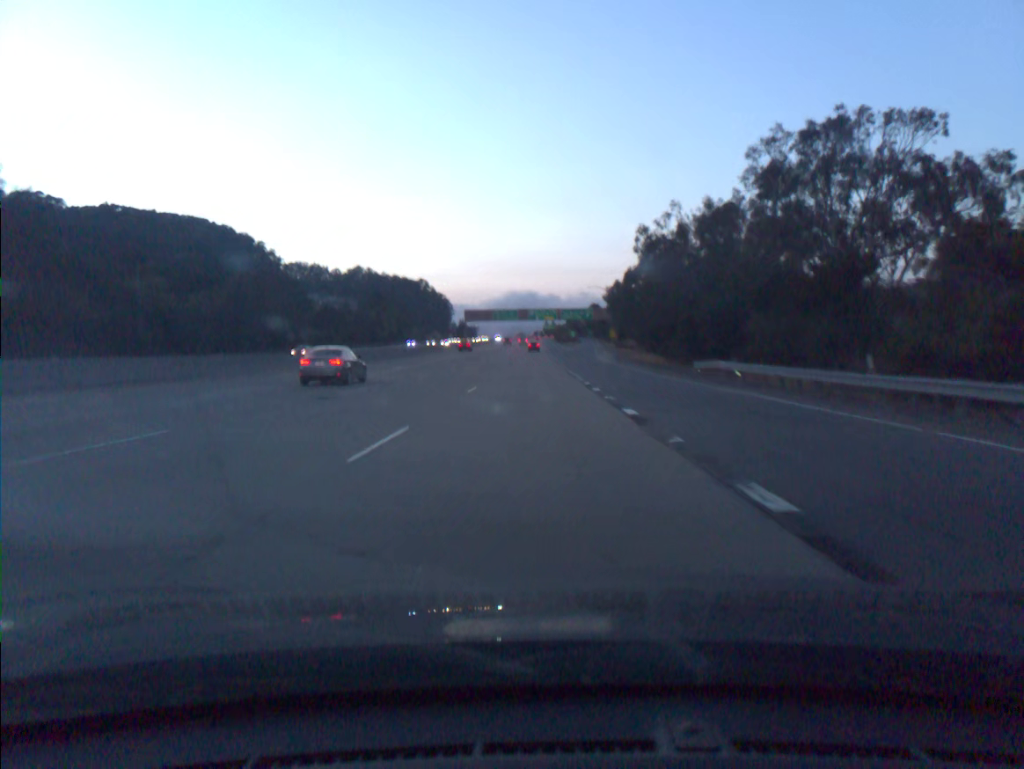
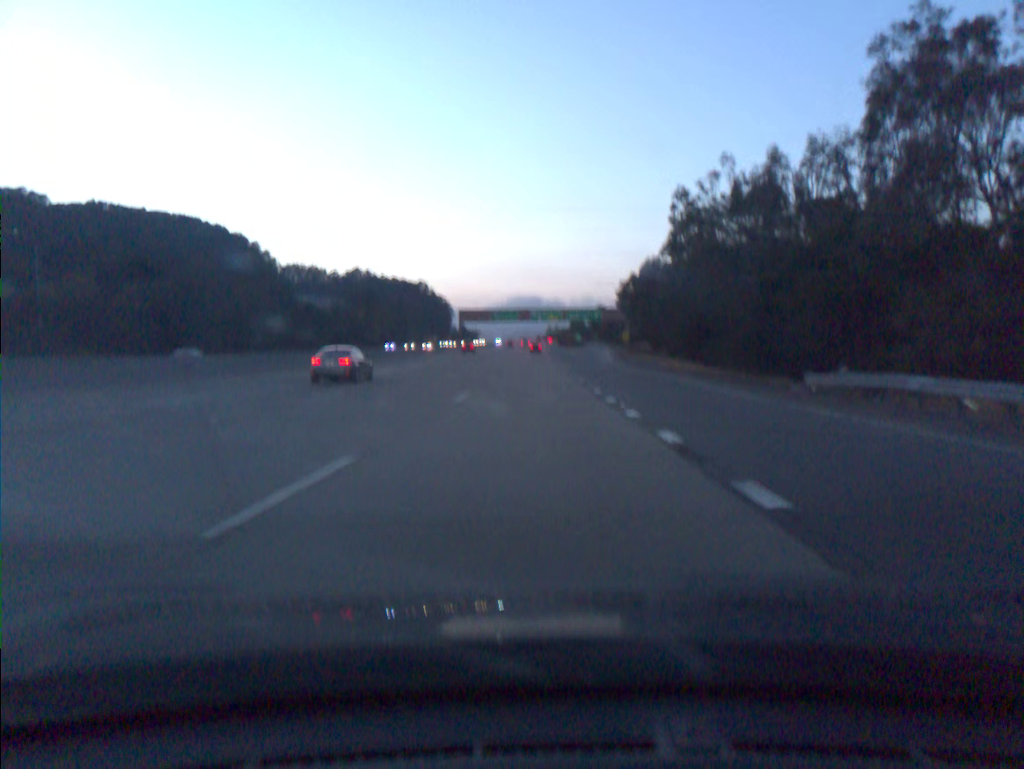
(0.0, +18.2) m; 0°
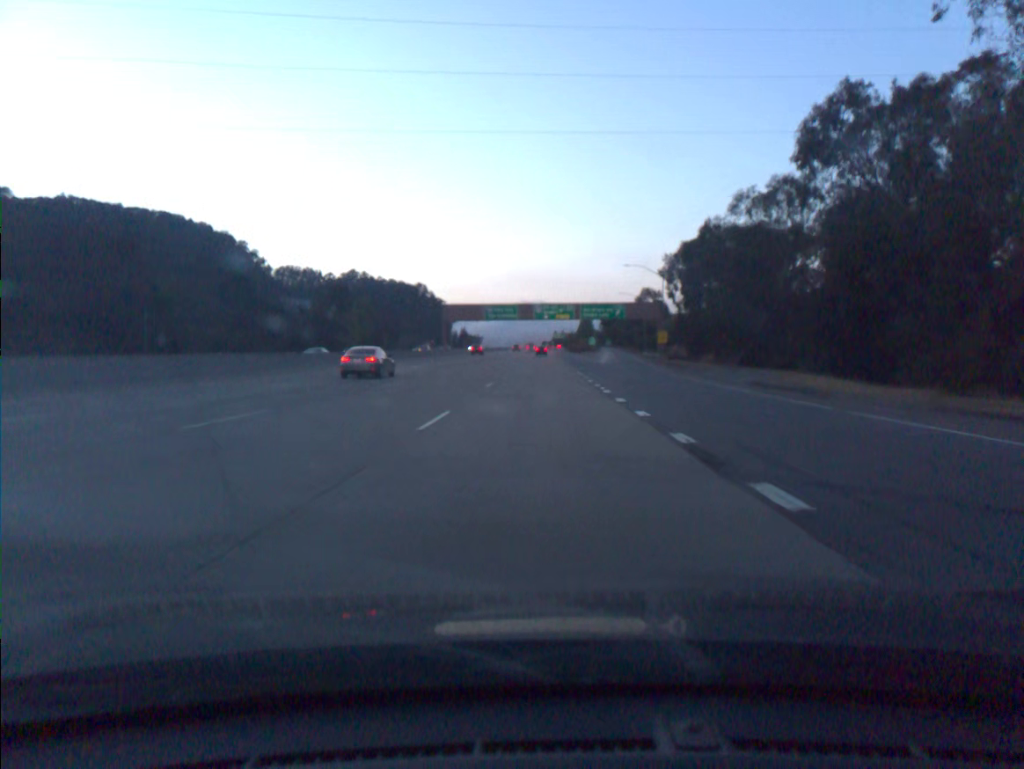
(-0.1, +36.3) m; 0°
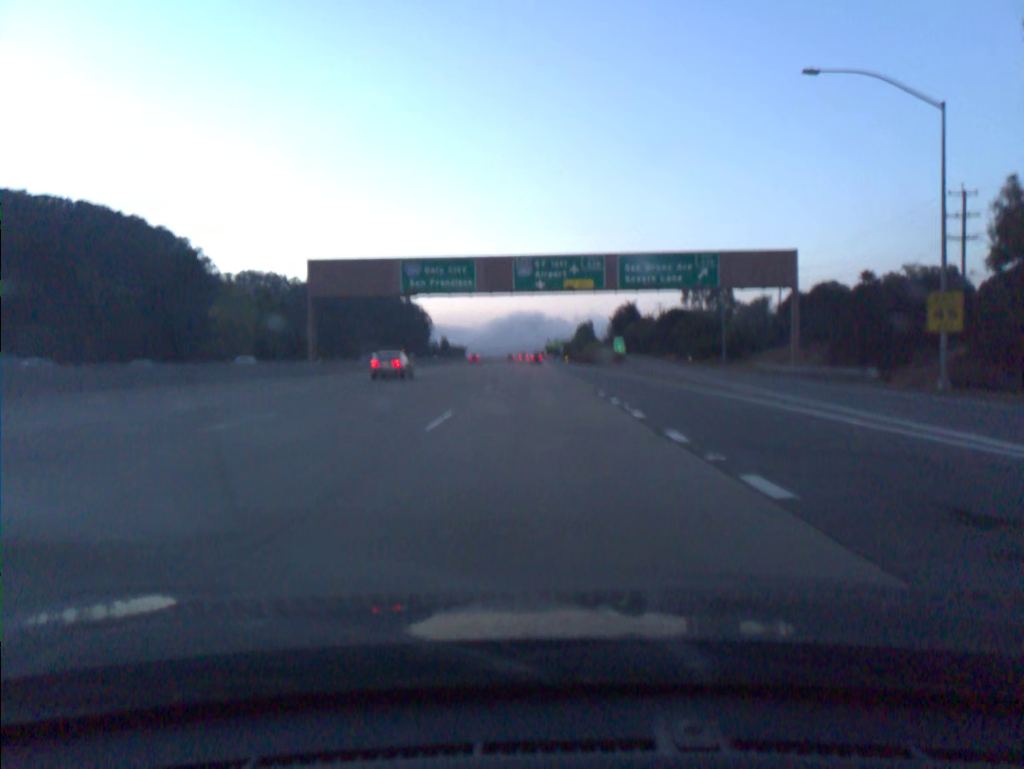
(+0.3, +72.3) m; +1°
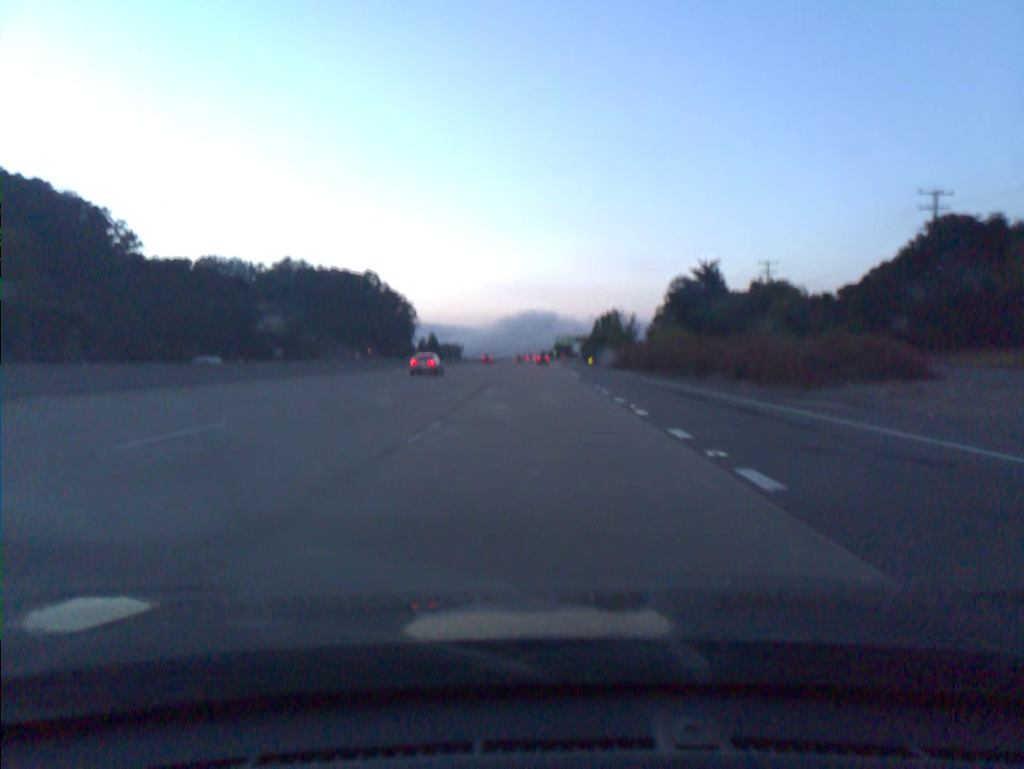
(-0.4, +90.3) m; 0°
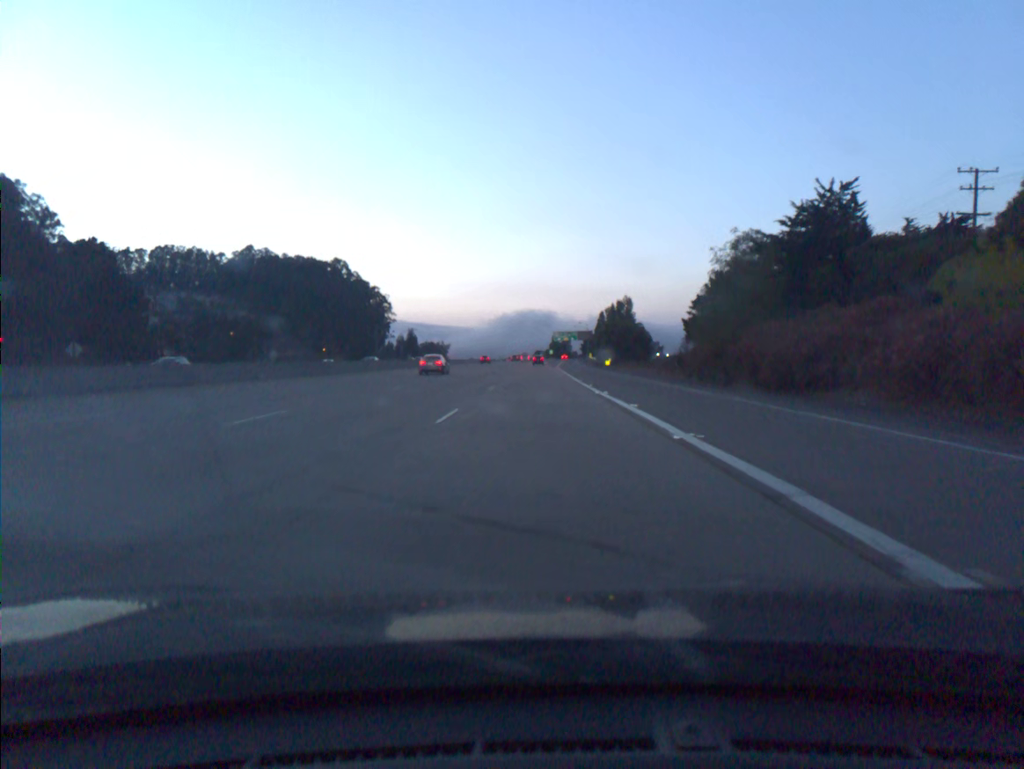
(+0.1, +54.7) m; 0°
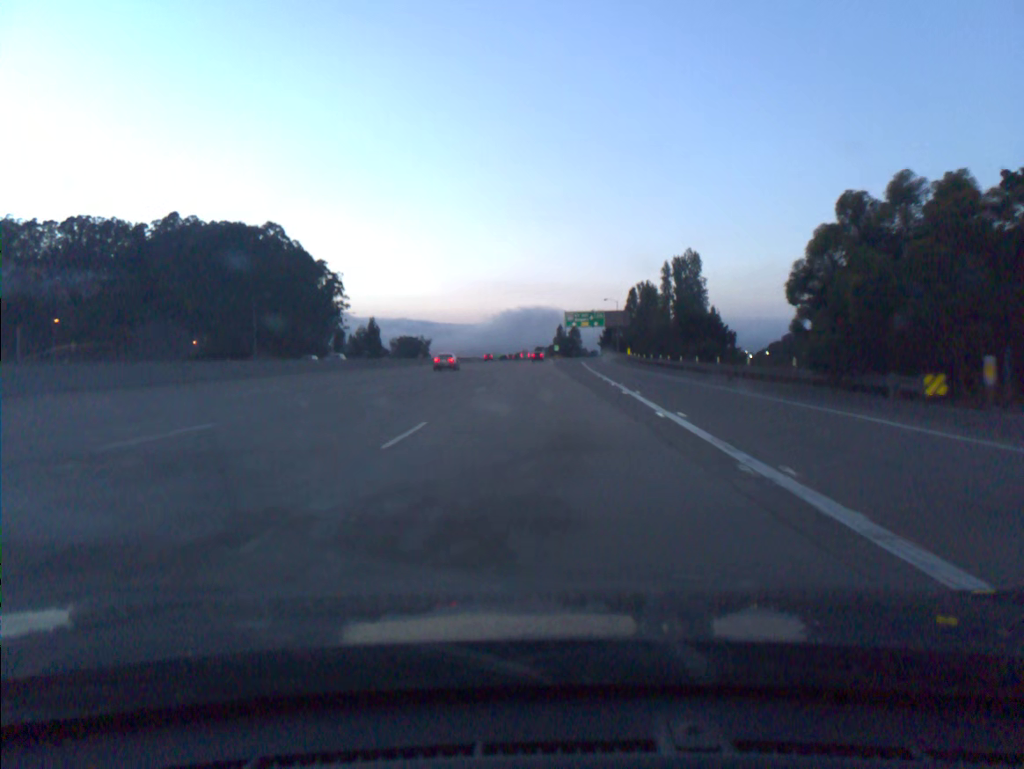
(0.0, +91.6) m; 0°
